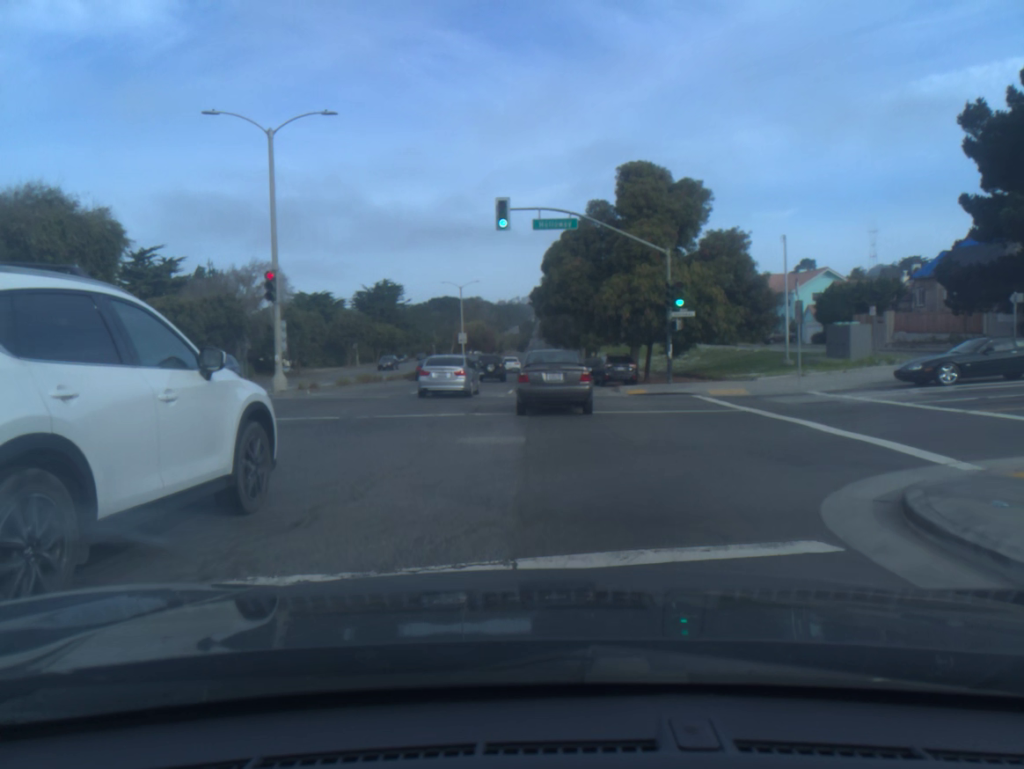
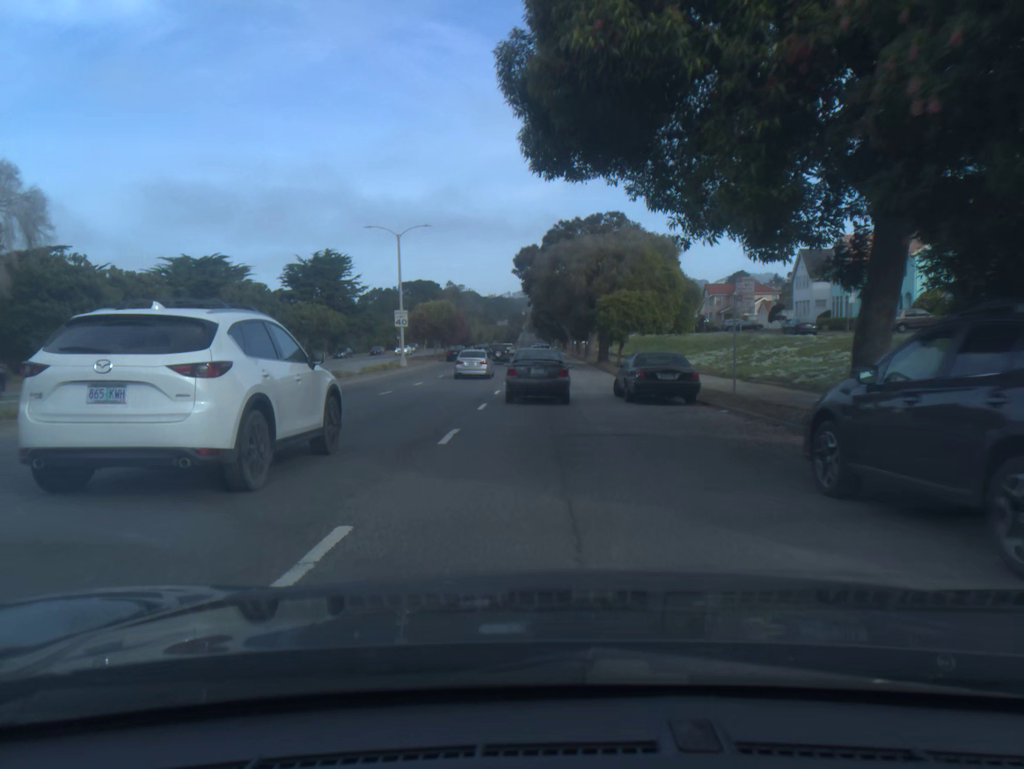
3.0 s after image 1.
(+0.3, +33.8) m; +1°
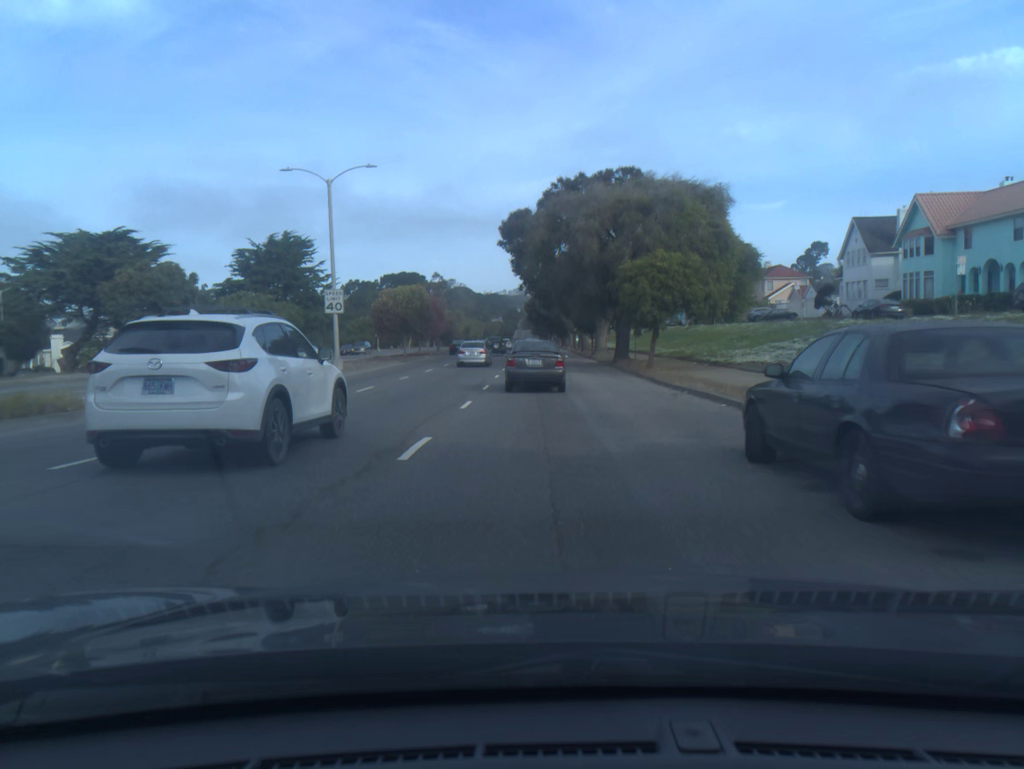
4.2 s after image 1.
(+0.1, +16.4) m; 0°
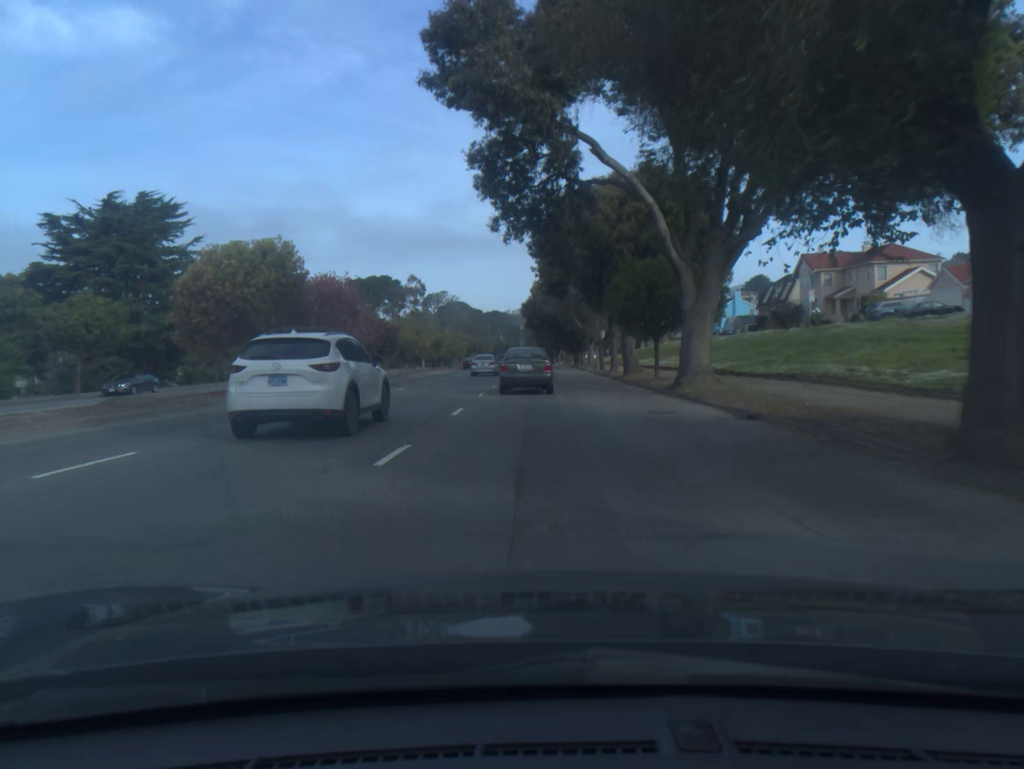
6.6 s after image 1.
(-0.1, +36.5) m; 0°
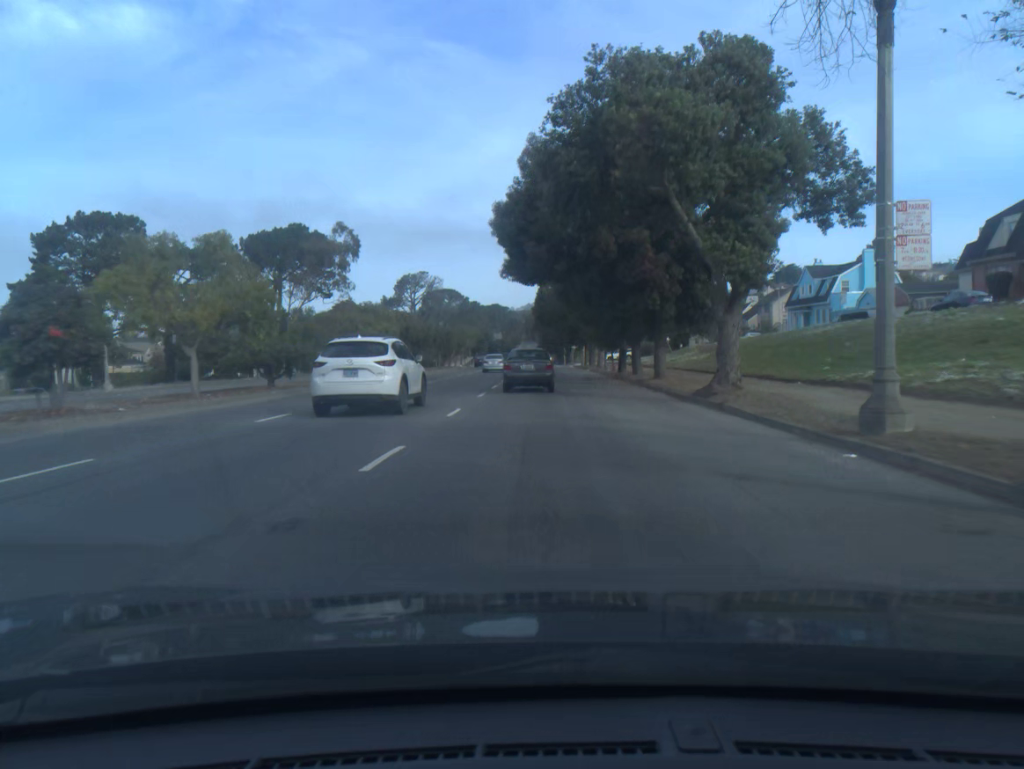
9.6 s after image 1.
(-0.2, +51.5) m; 0°
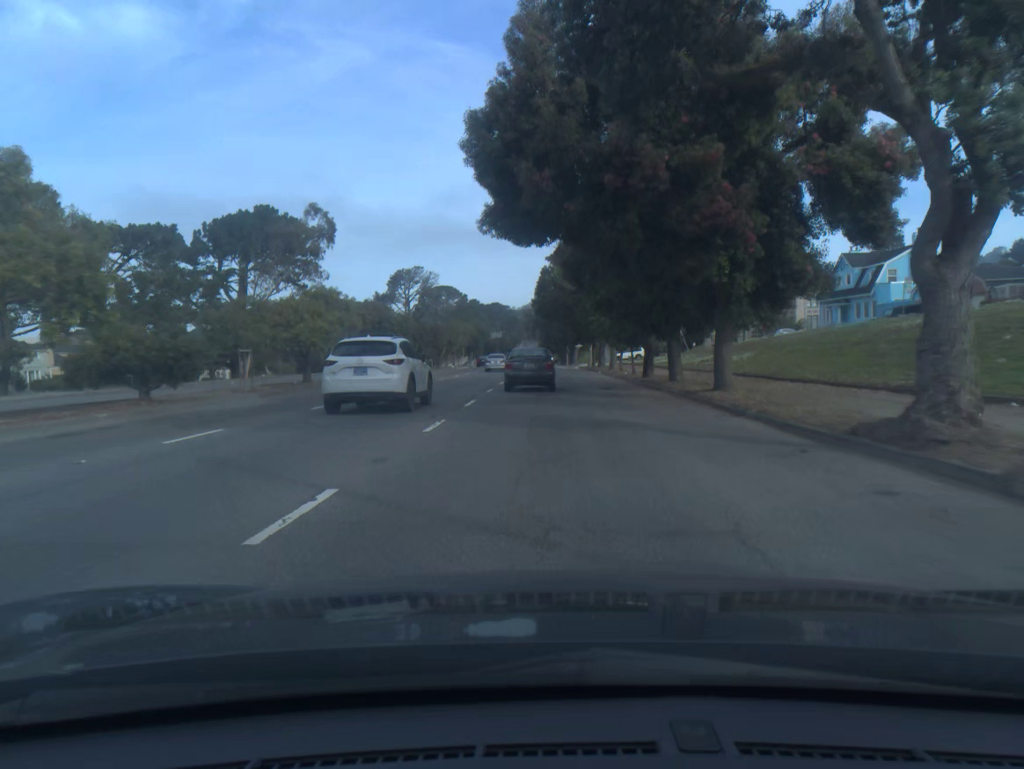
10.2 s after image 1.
(0.0, +10.8) m; 0°
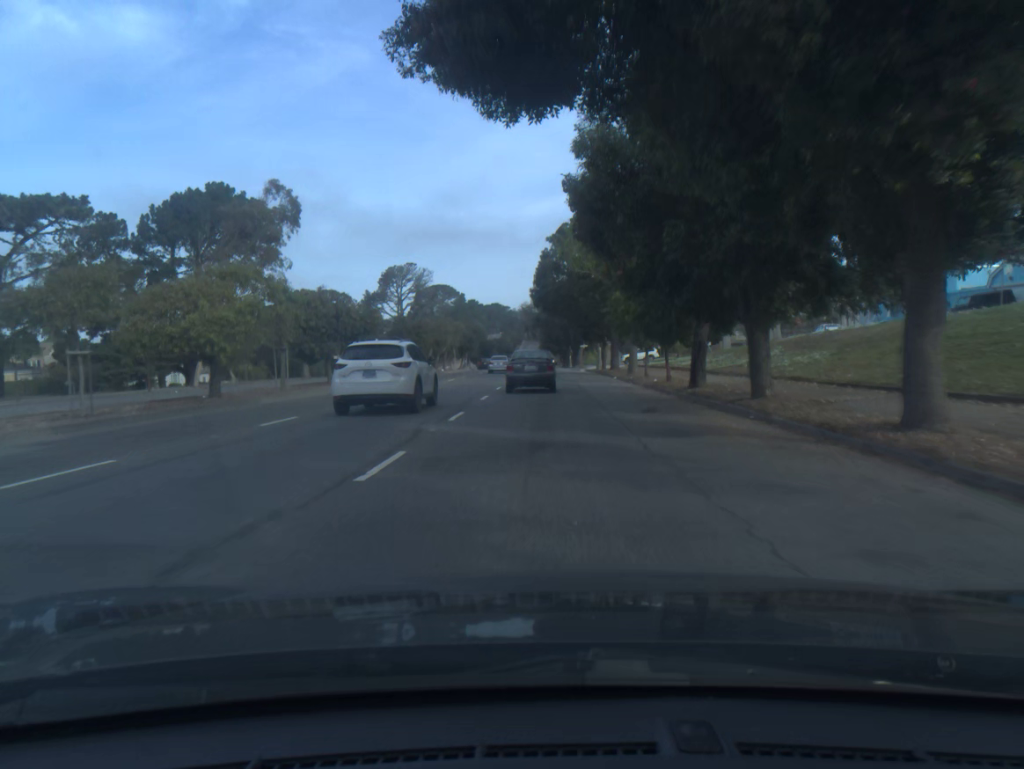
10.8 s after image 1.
(0.0, +10.9) m; 0°
